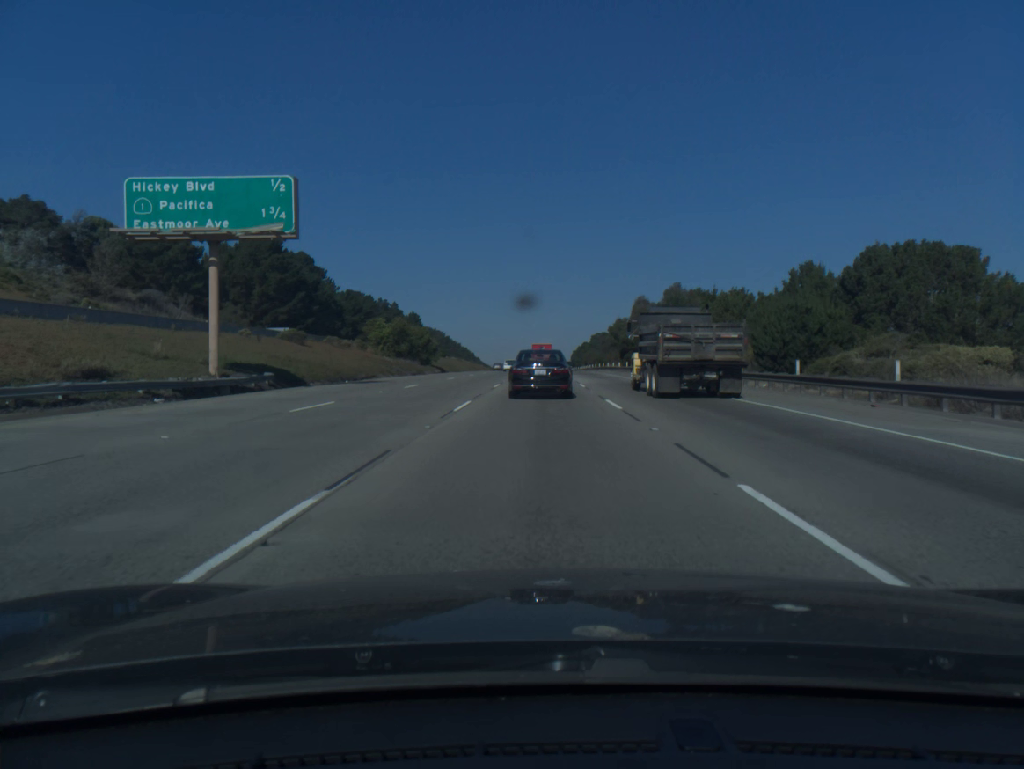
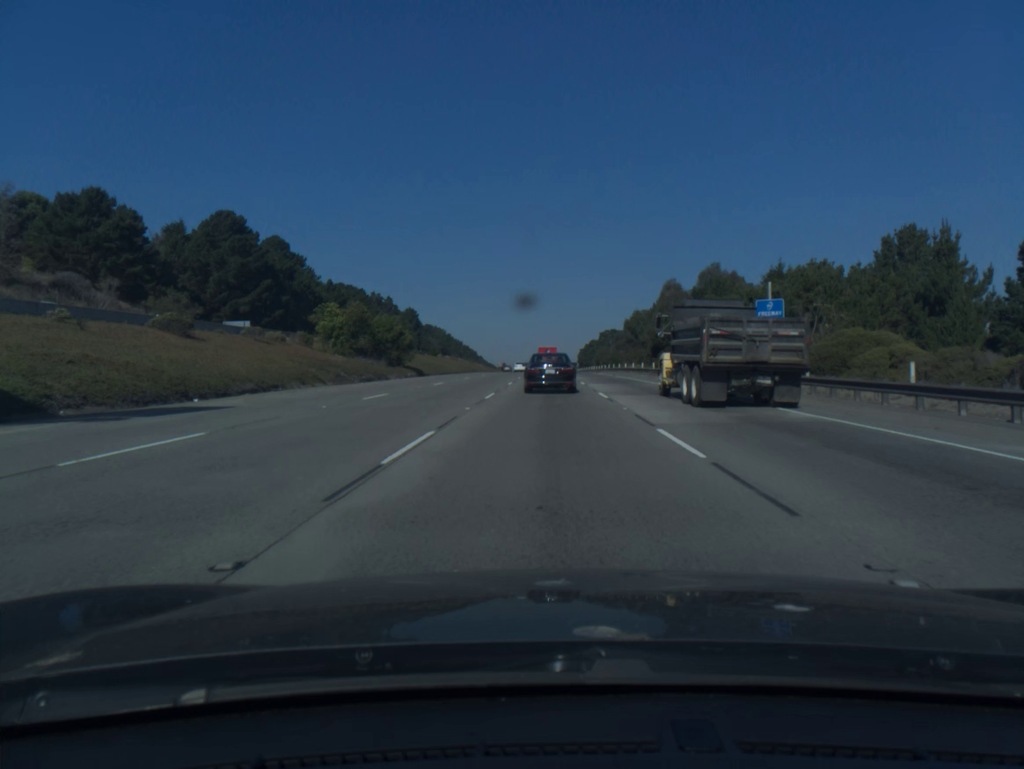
(-0.1, +23.2) m; 0°
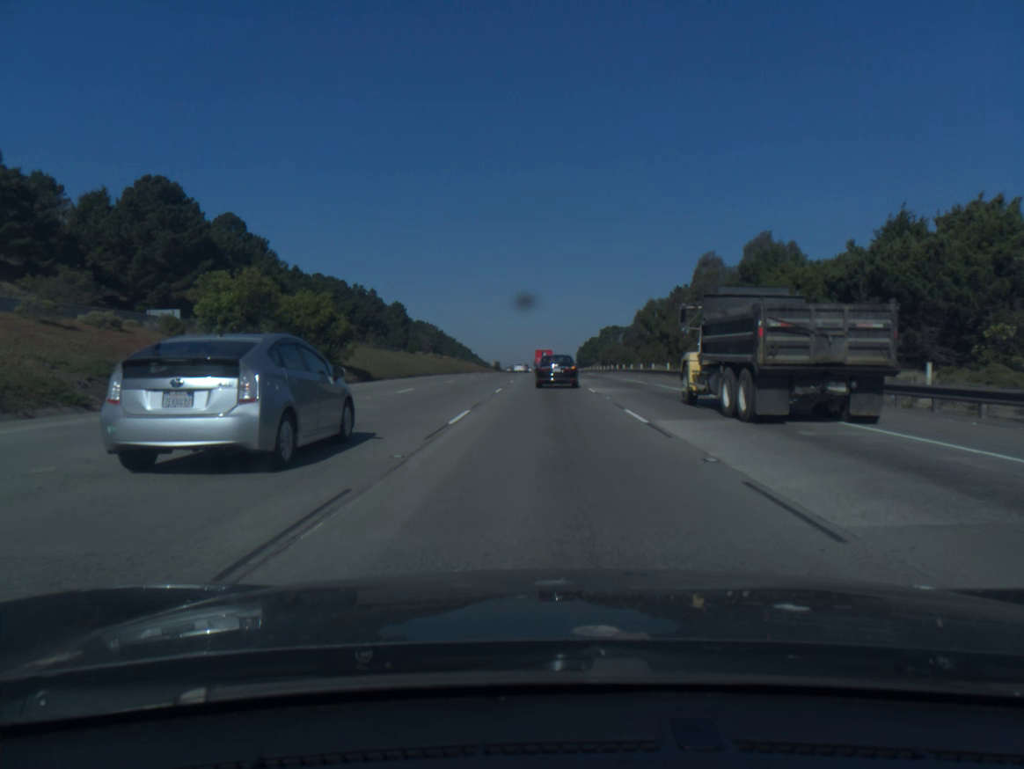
(0.0, +23.7) m; 0°
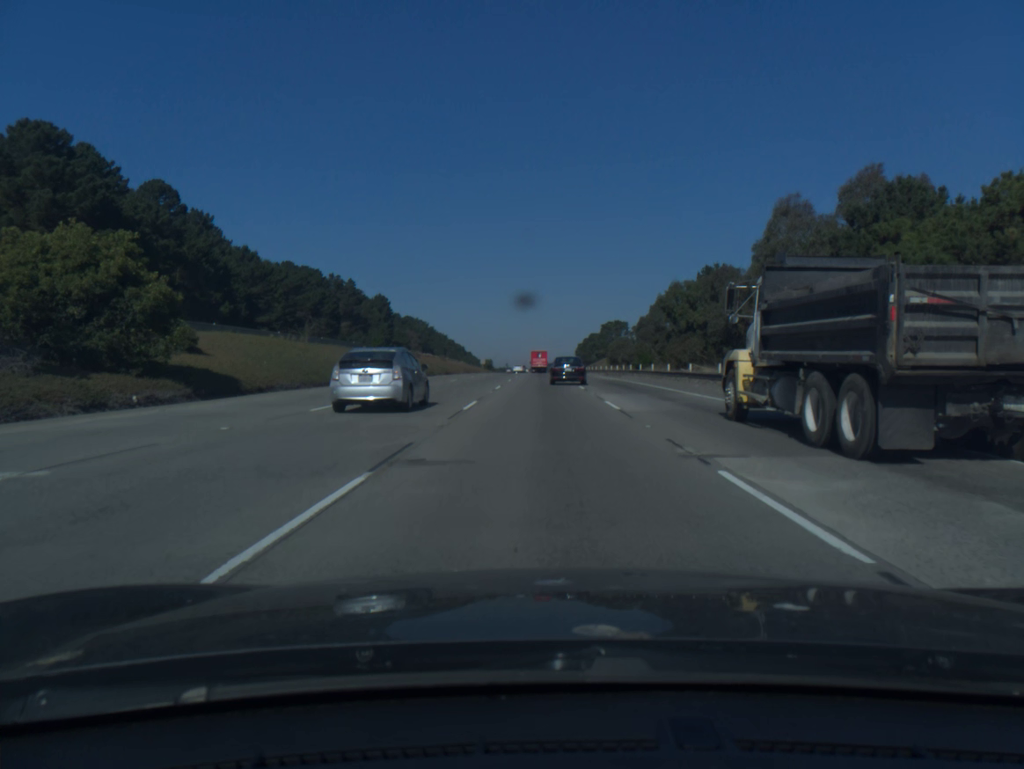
(+0.1, +24.8) m; 0°
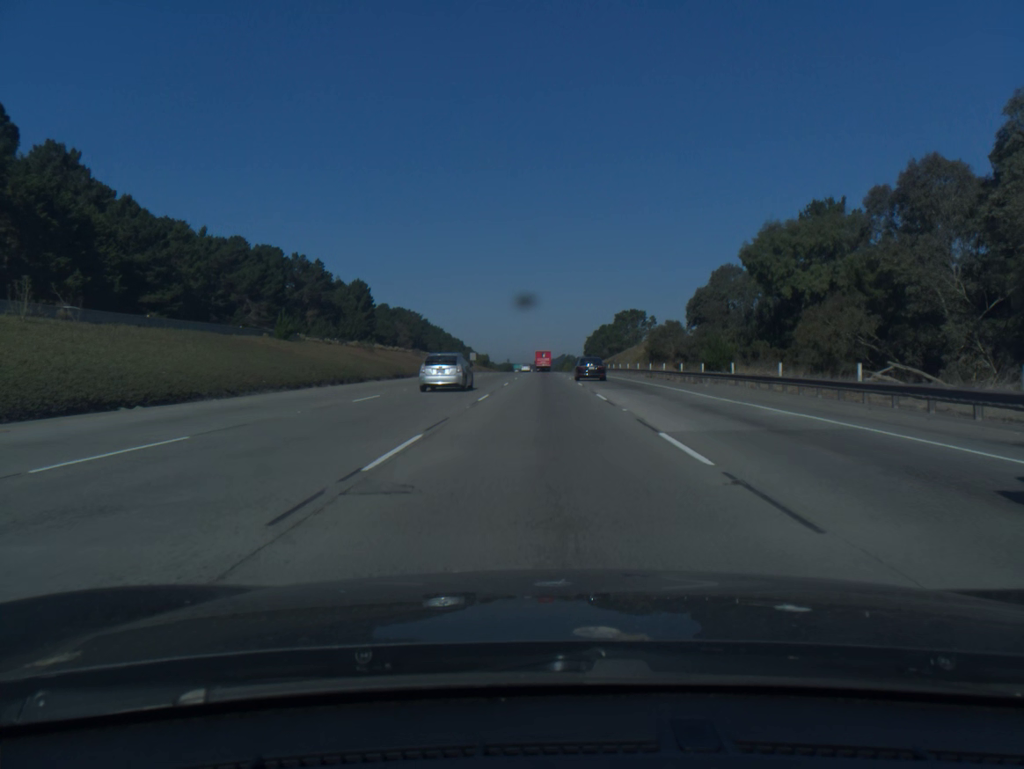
(-0.1, +39.5) m; 0°
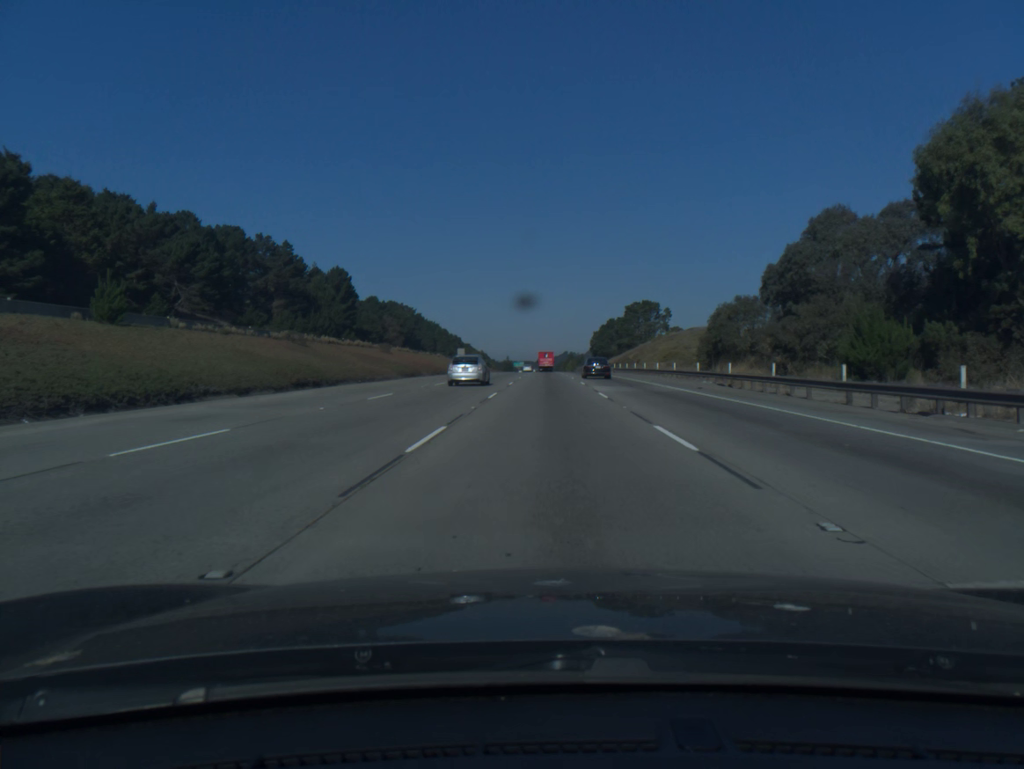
(0.0, +27.6) m; 0°
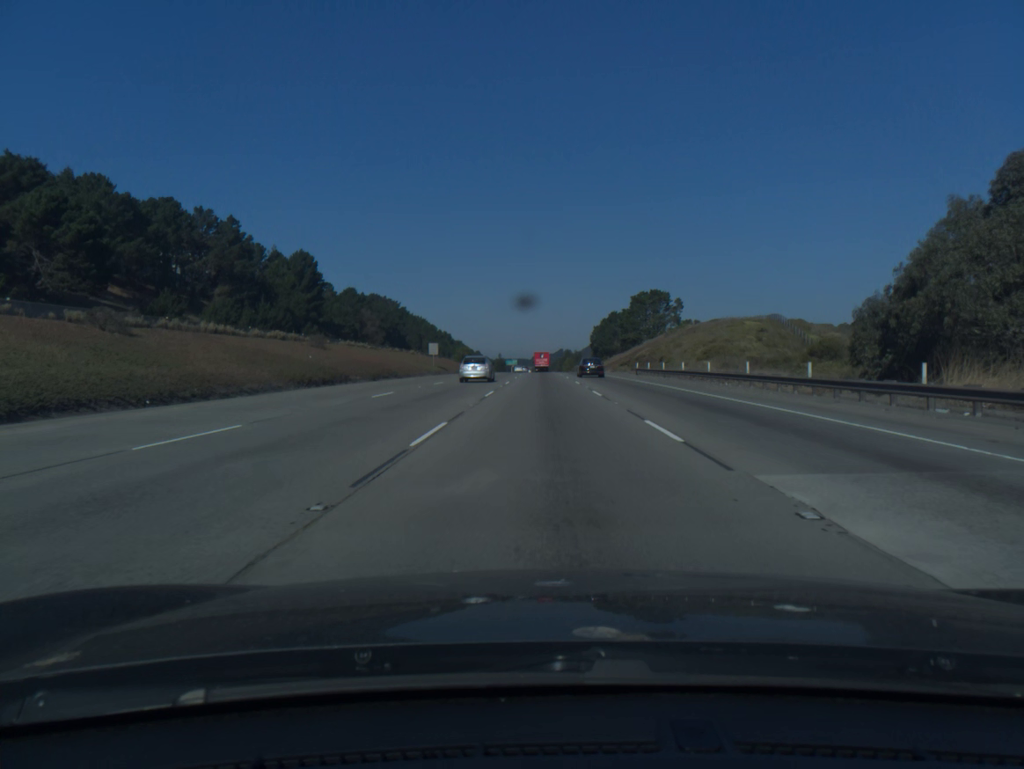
(+0.1, +28.4) m; 0°
